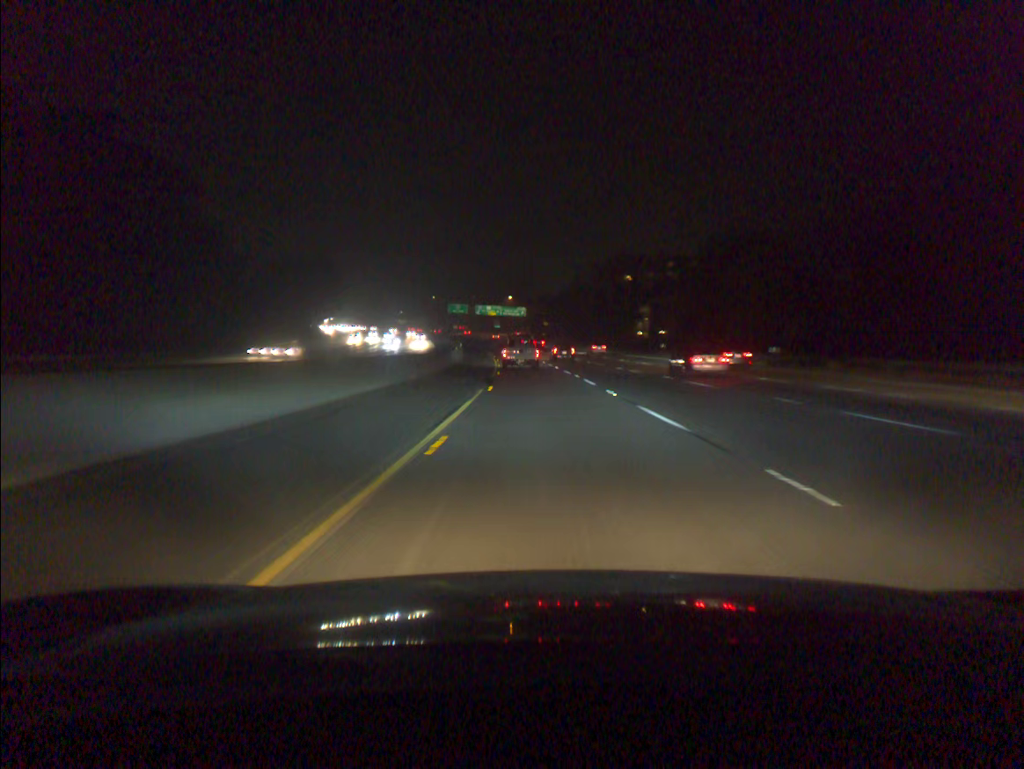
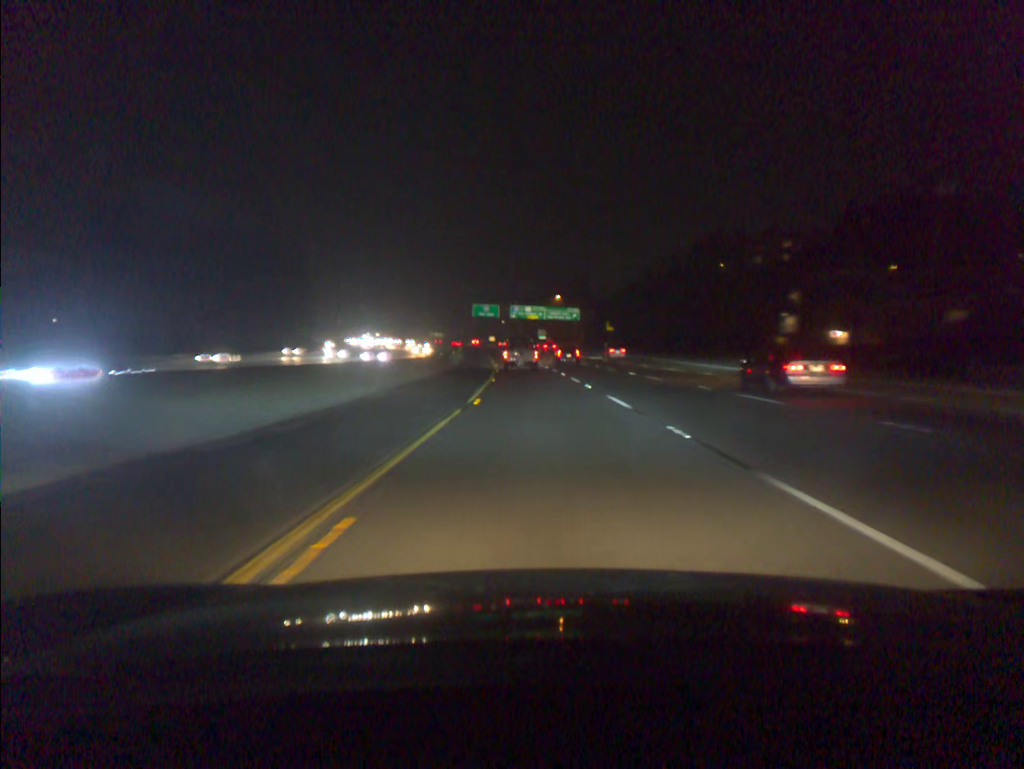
(-2.0, +63.3) m; -4°
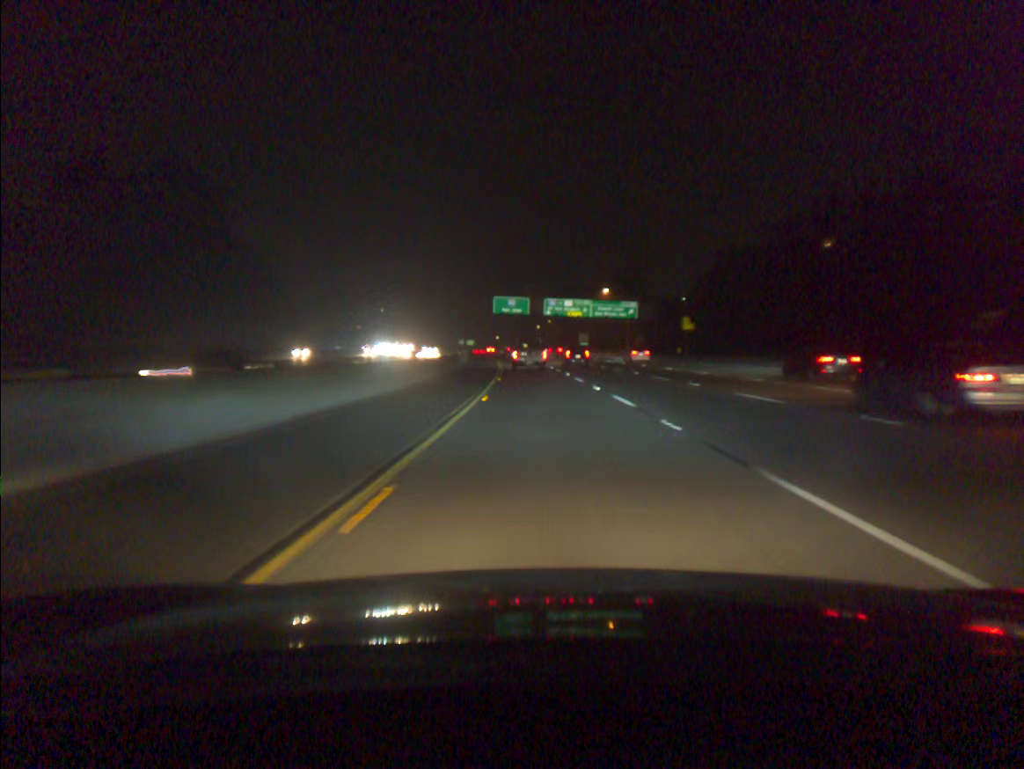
(-1.0, +42.4) m; -3°
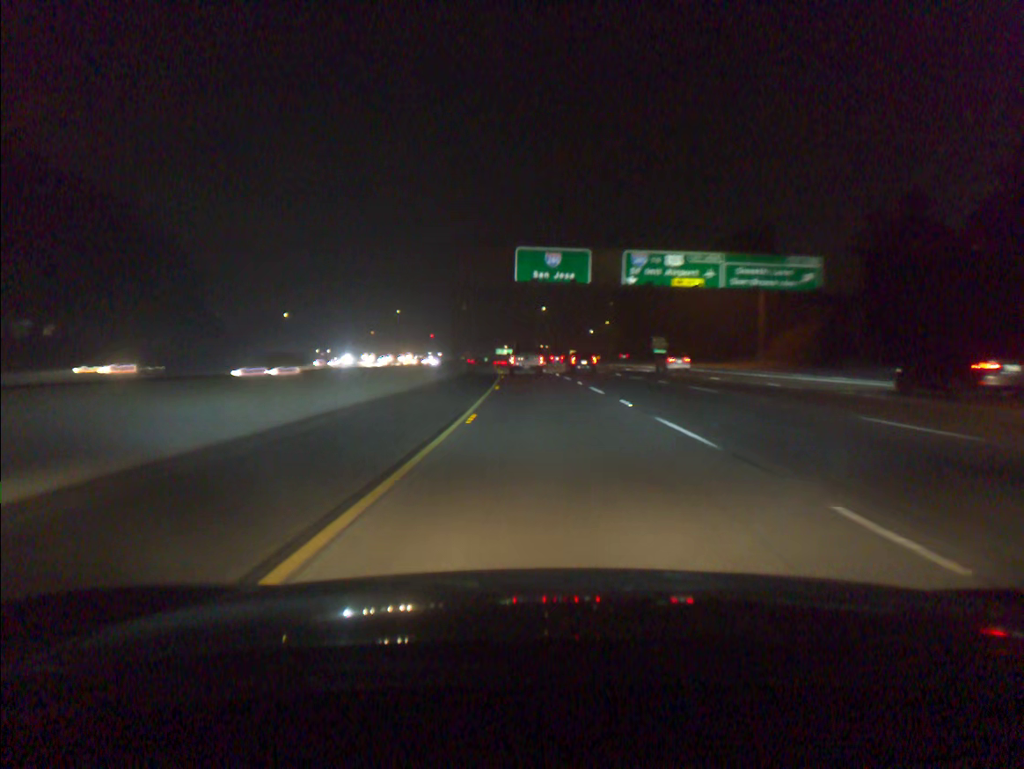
(-1.9, +64.3) m; -3°
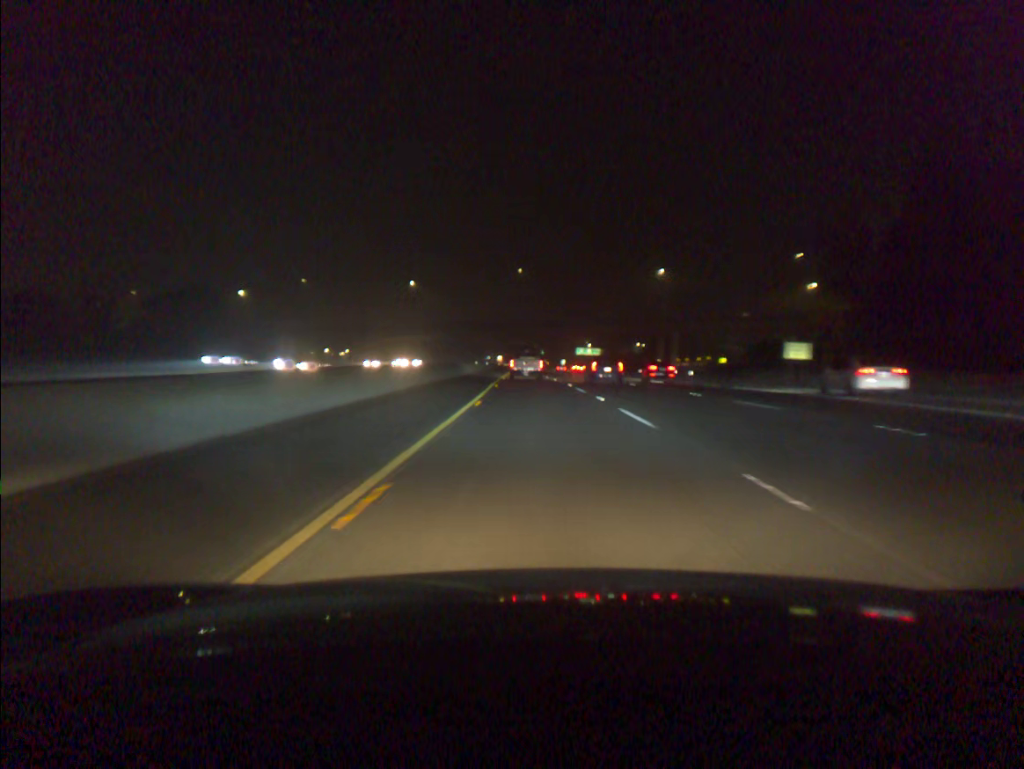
(-5.6, +108.4) m; -6°
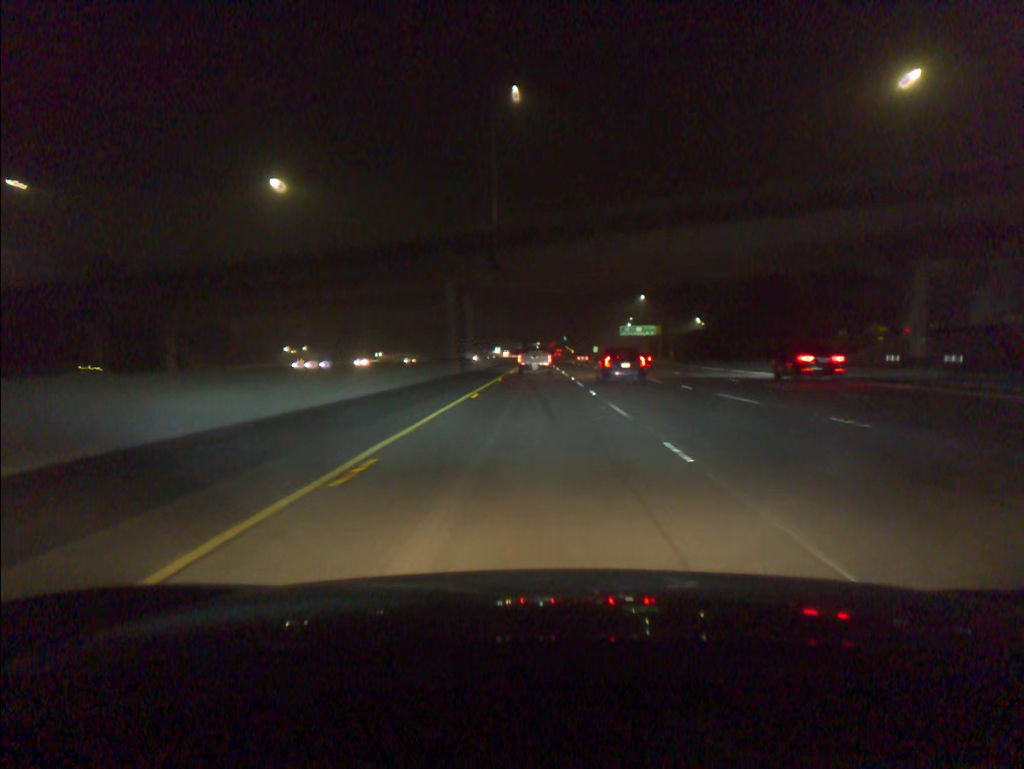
(-1.5, +88.1) m; -1°
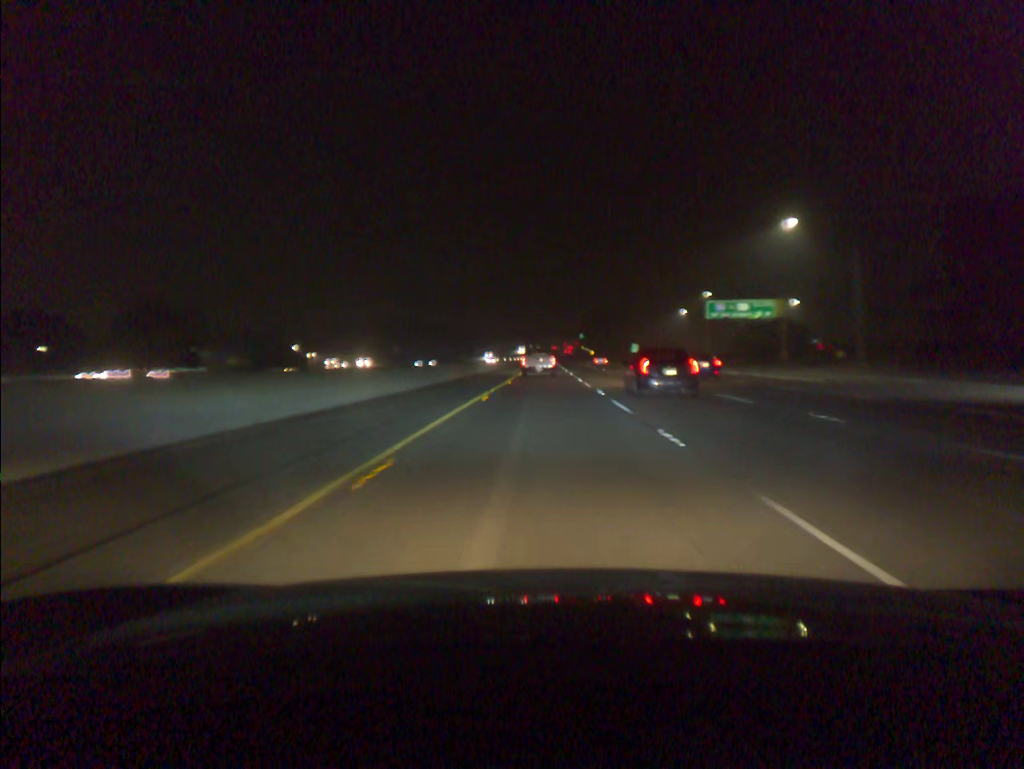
(-0.4, +87.4) m; -1°
